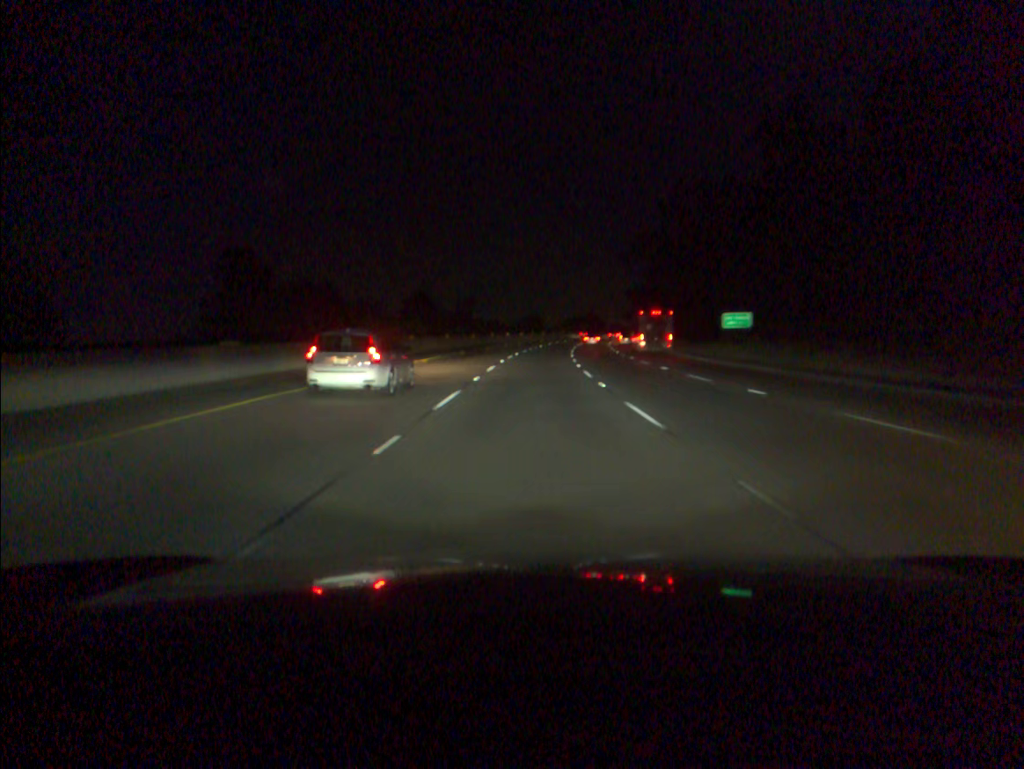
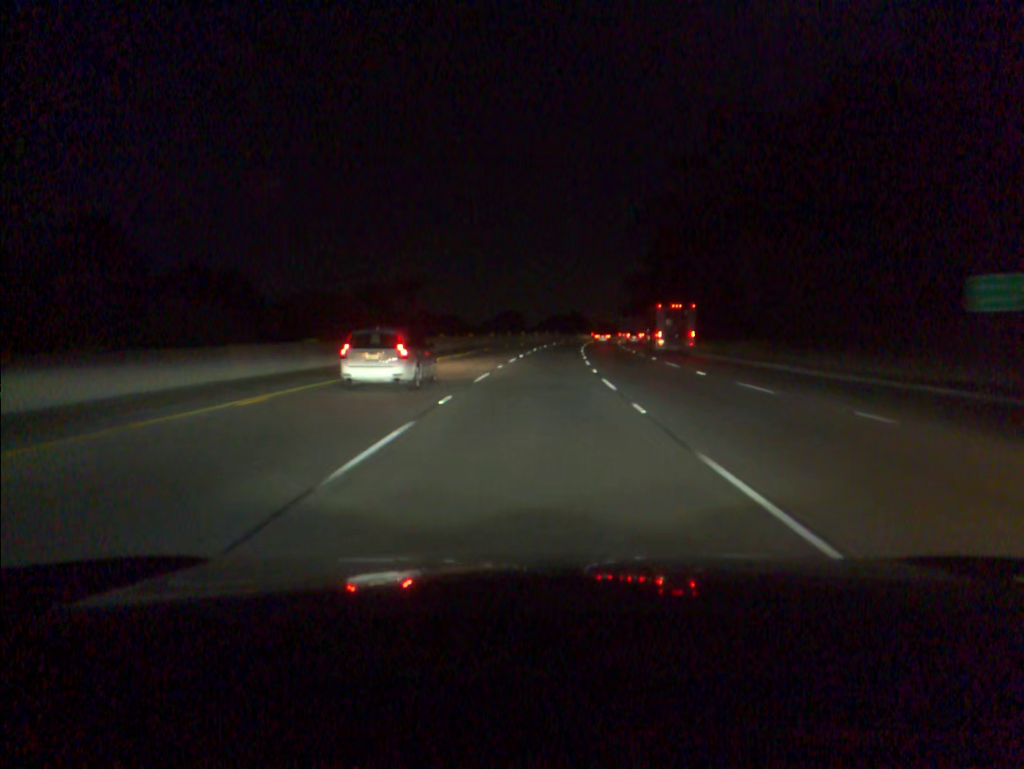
(+0.4, +36.5) m; +1°
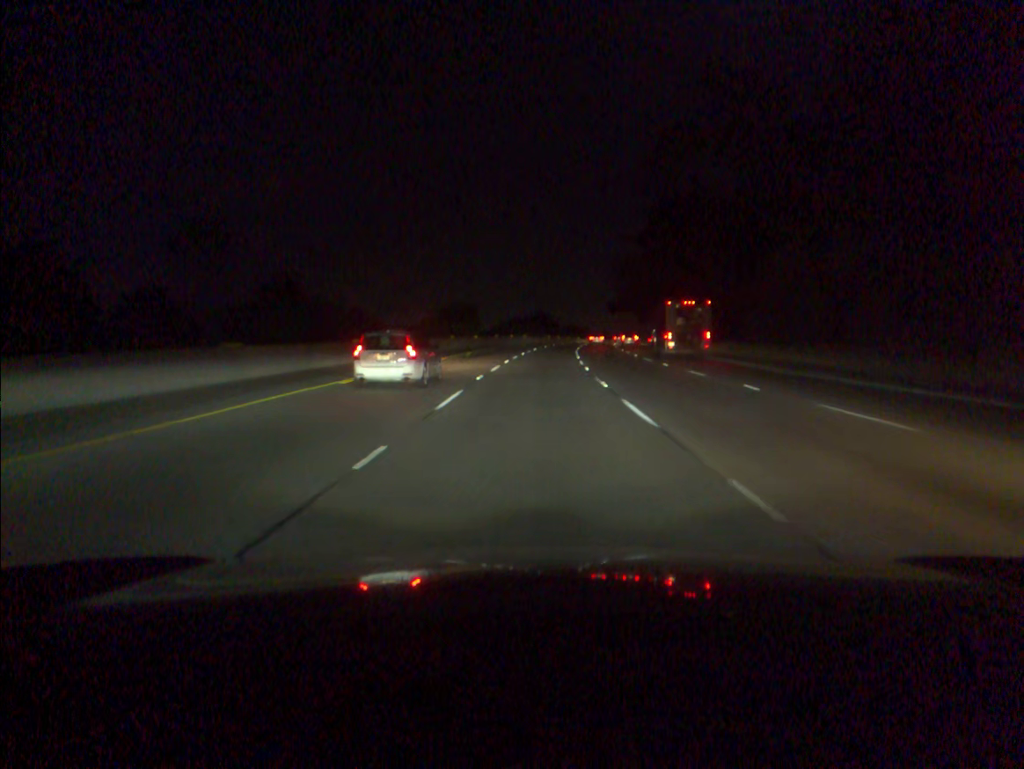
(+0.9, +36.4) m; +3°
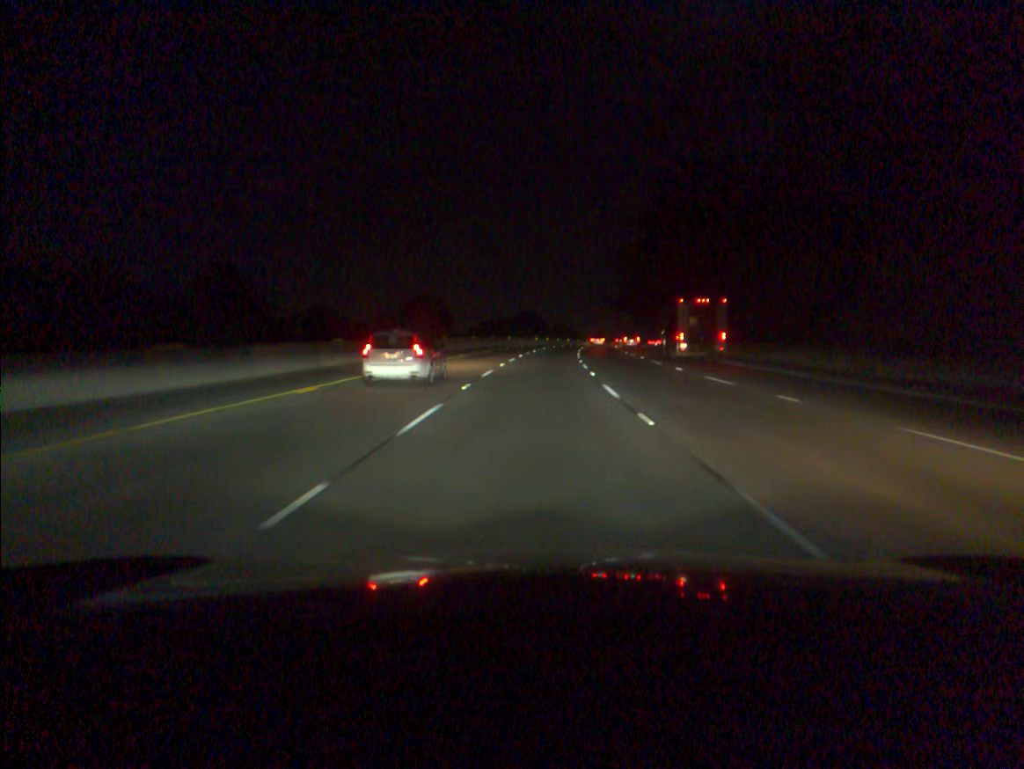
(+0.2, +18.2) m; +1°
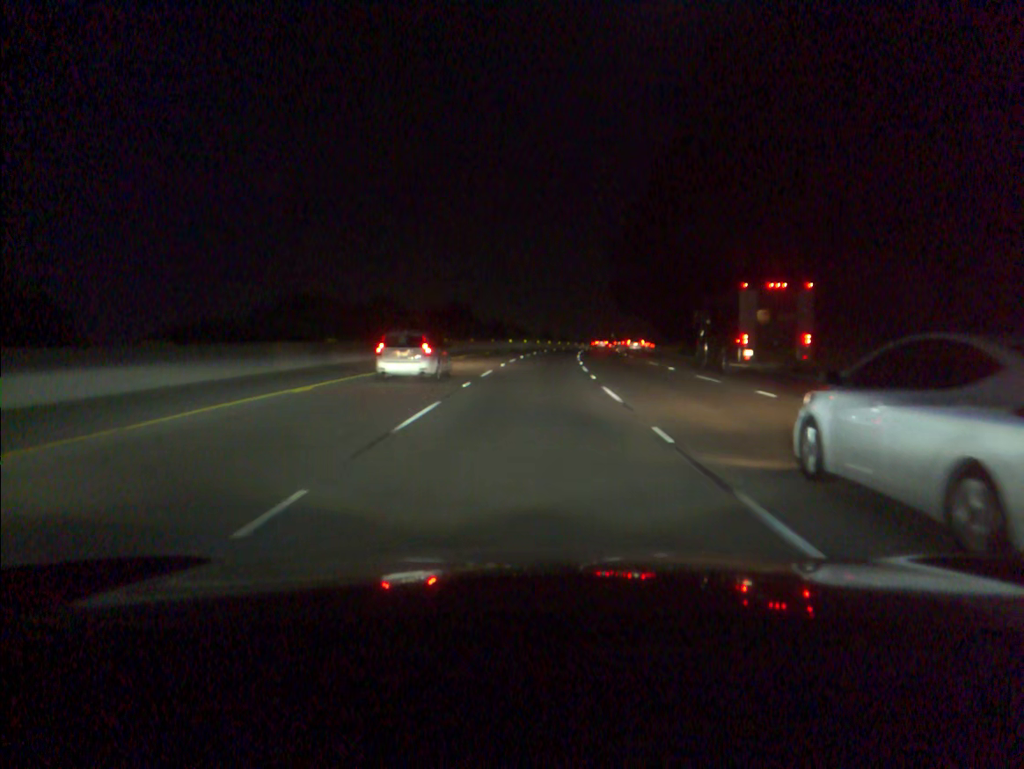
(+2.8, +72.5) m; +4°
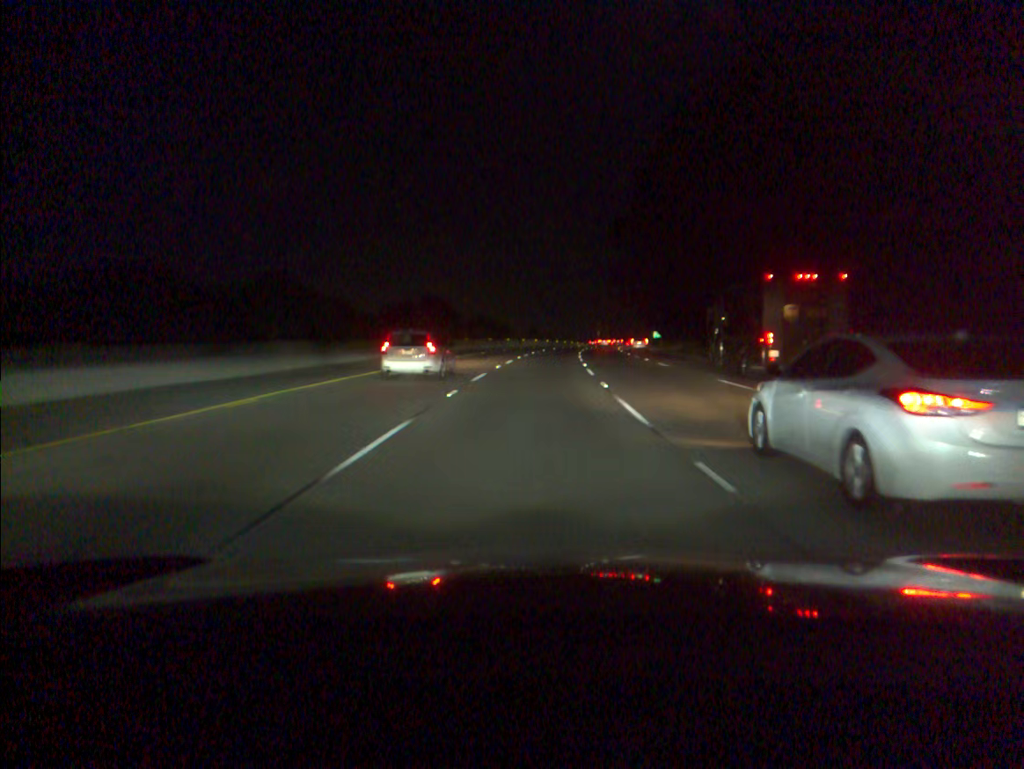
(+0.2, +18.1) m; +1°
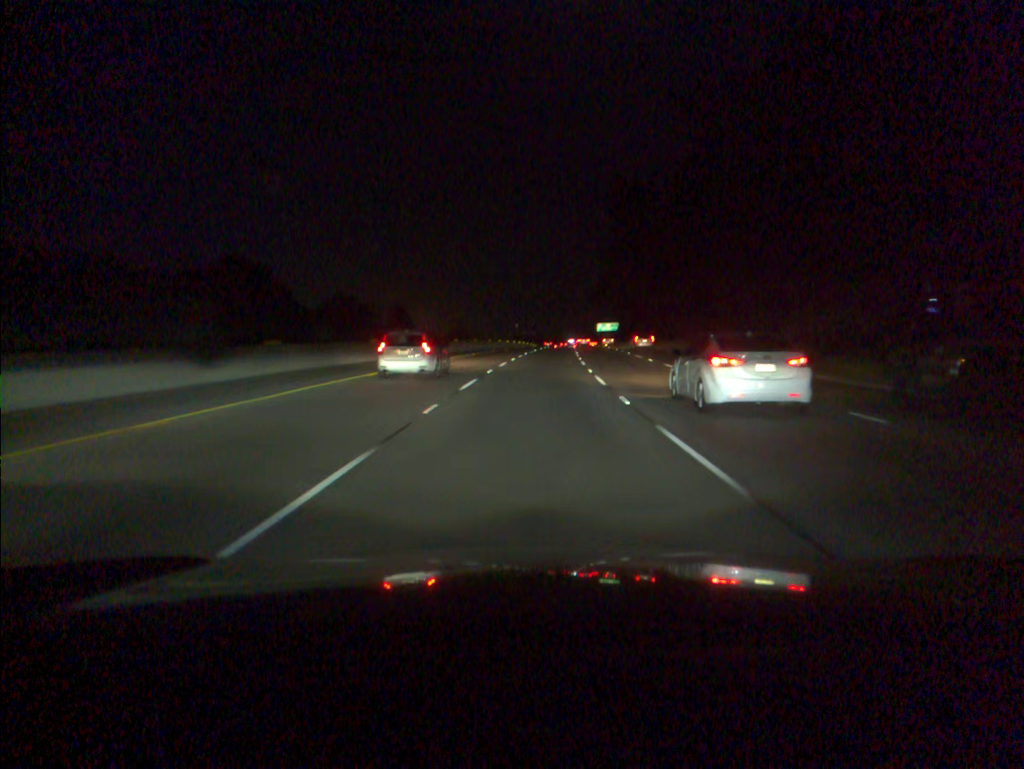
(+4.7, +90.7) m; +6°
